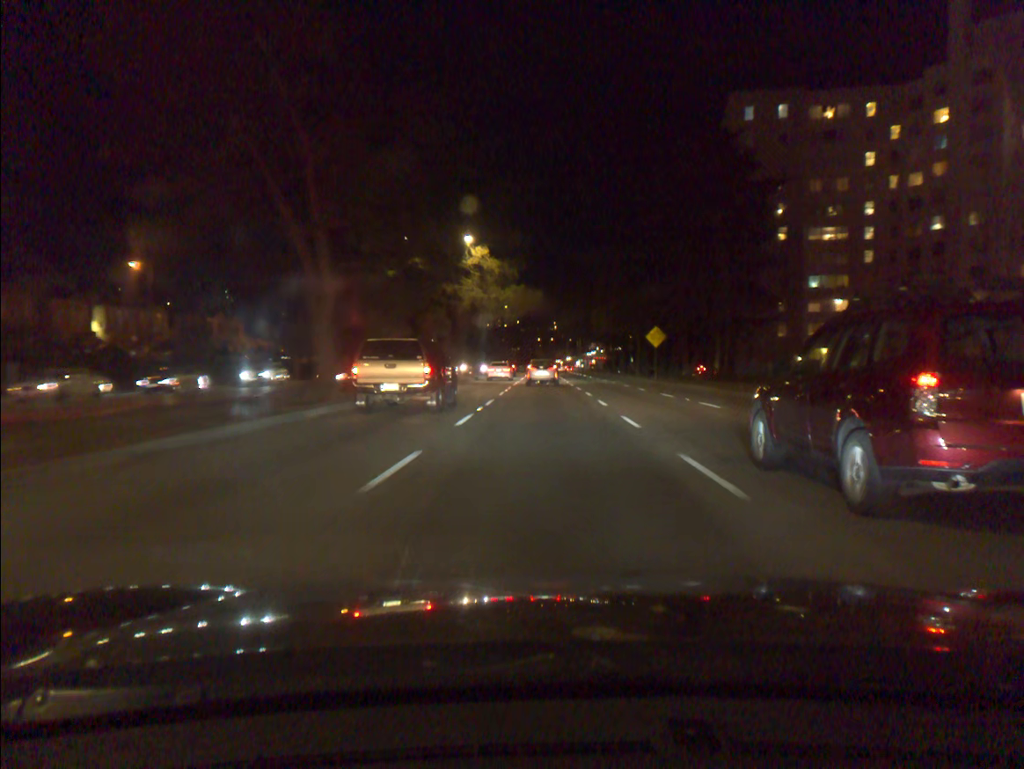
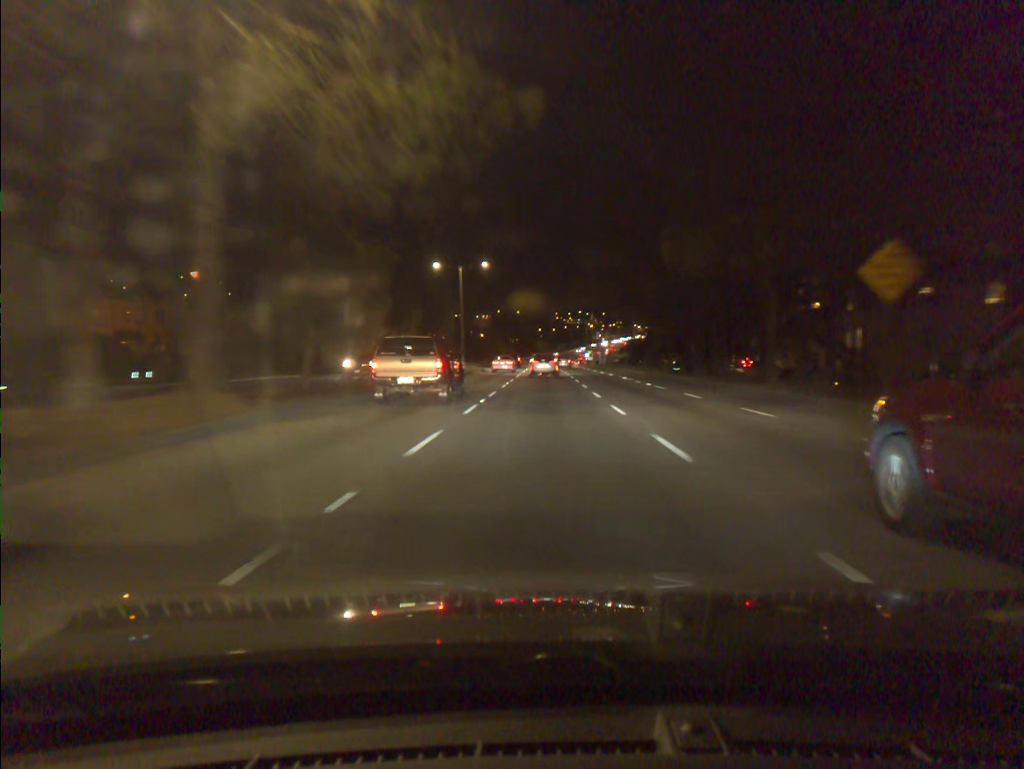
(0.0, +42.4) m; 0°
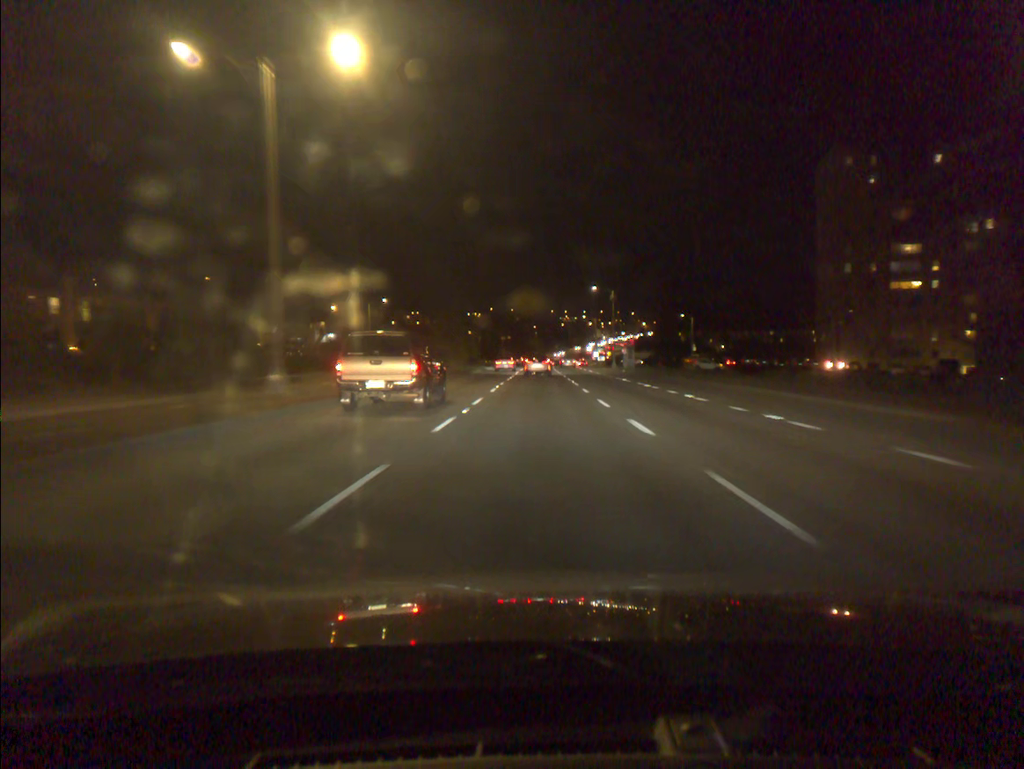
(+0.1, +48.4) m; 0°
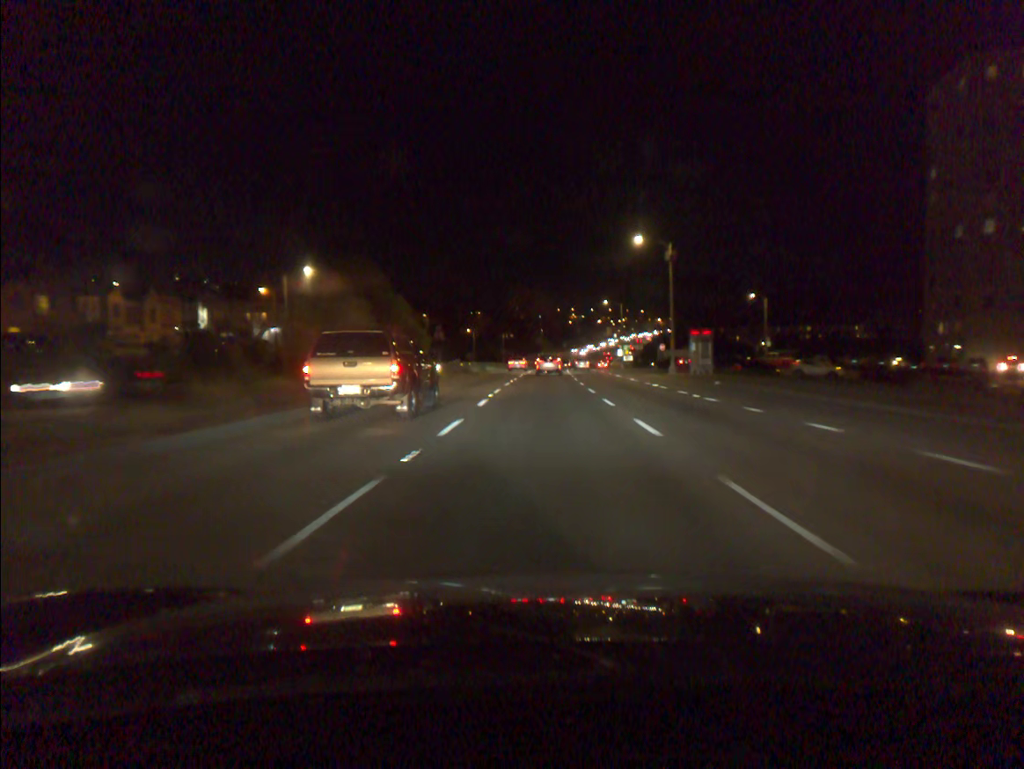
(-0.1, +37.5) m; 0°
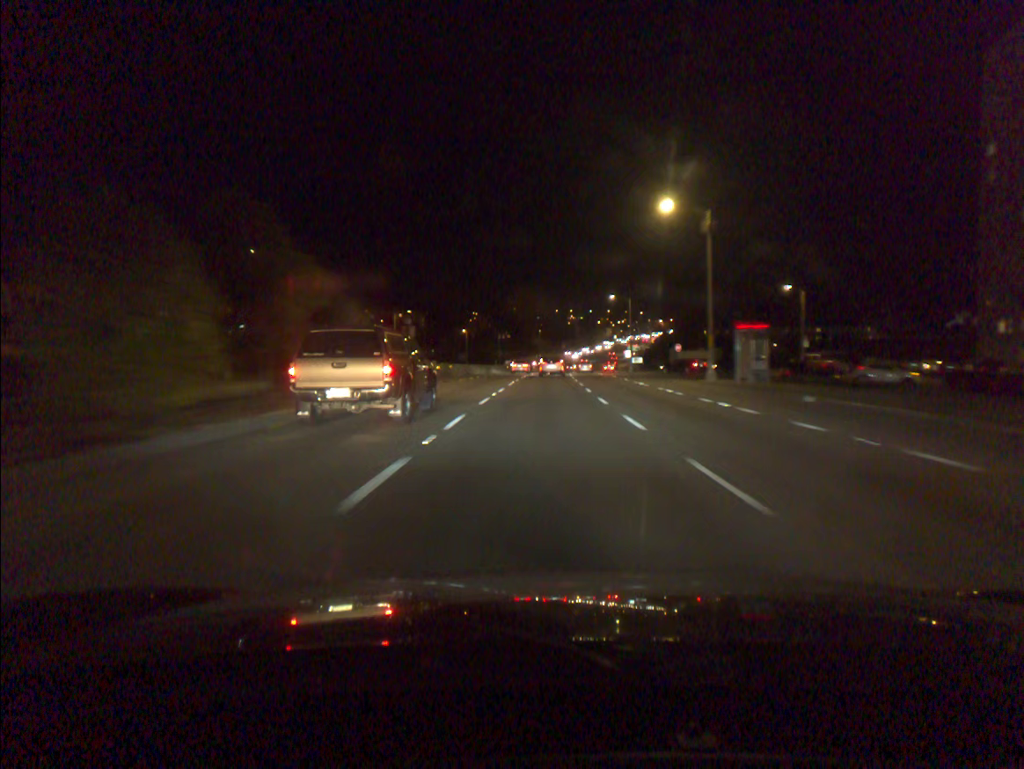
(0.0, +13.2) m; 0°
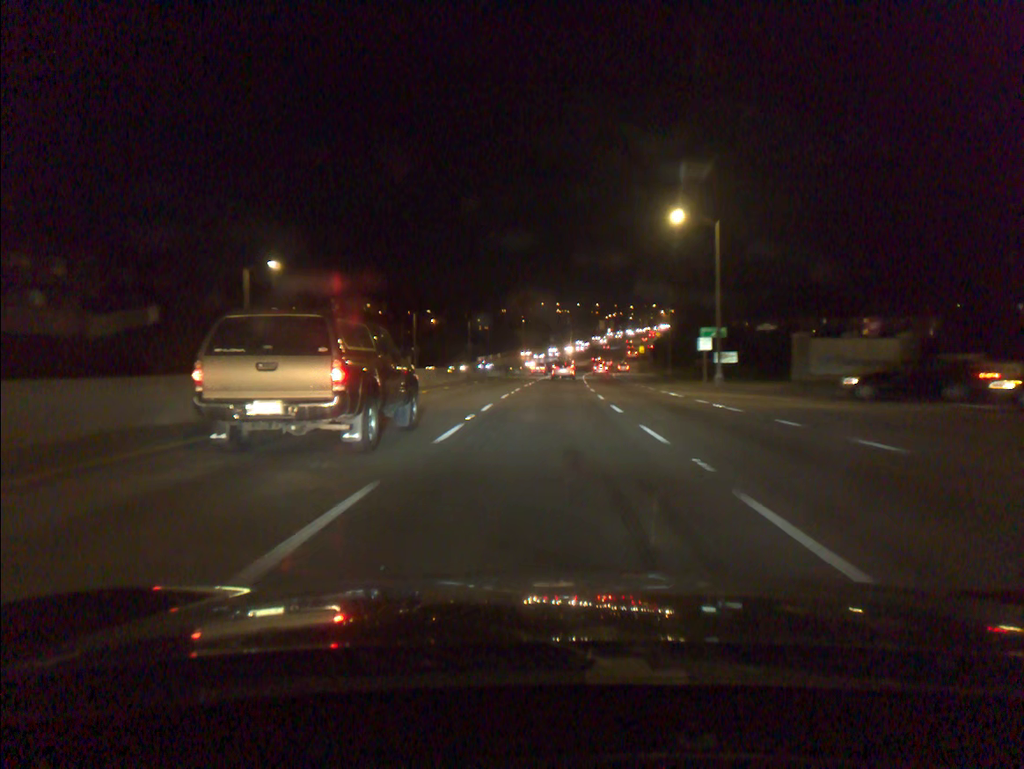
(+0.4, +53.9) m; +1°
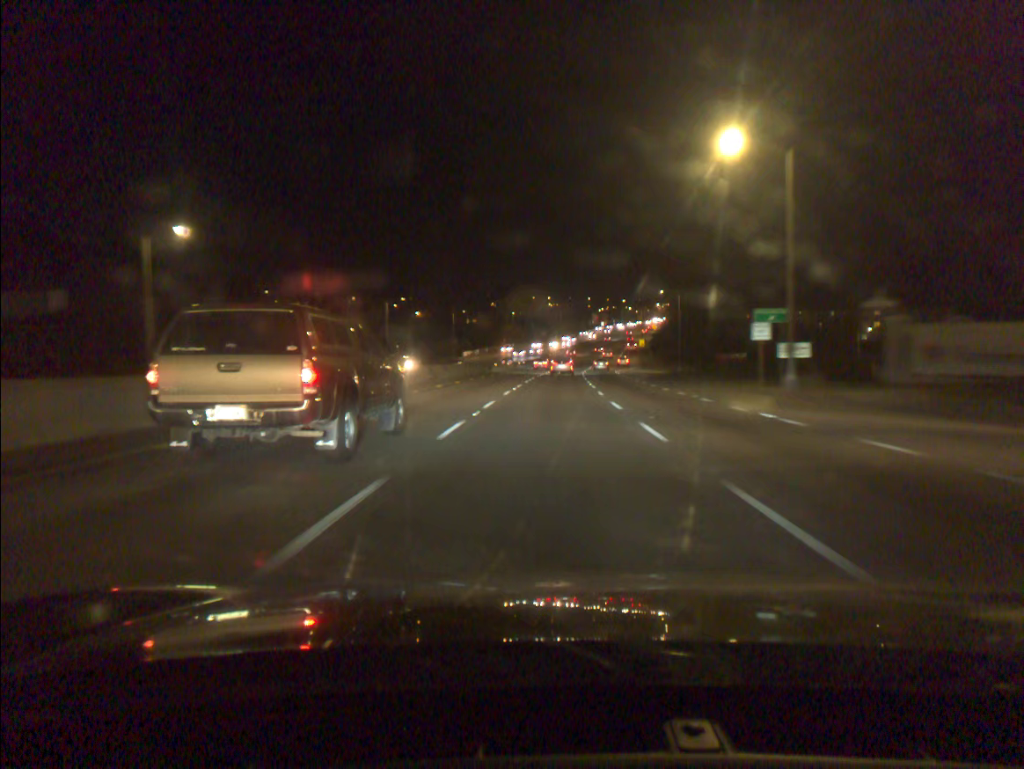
(+0.1, +14.3) m; +1°
